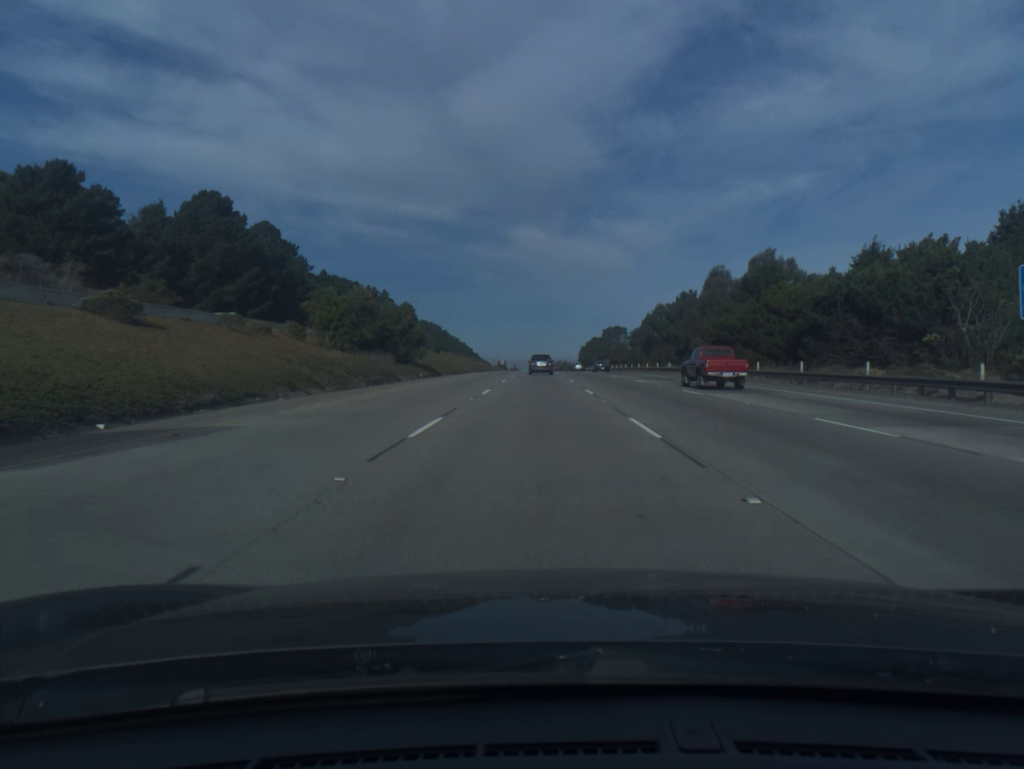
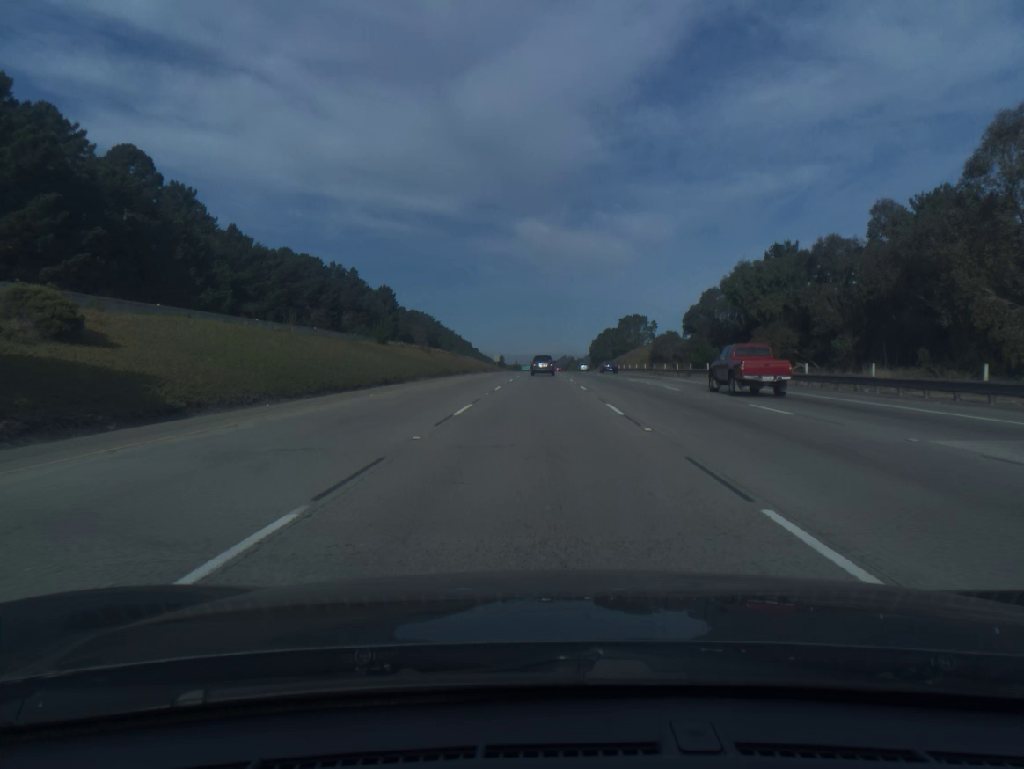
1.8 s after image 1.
(-0.2, +53.0) m; 0°
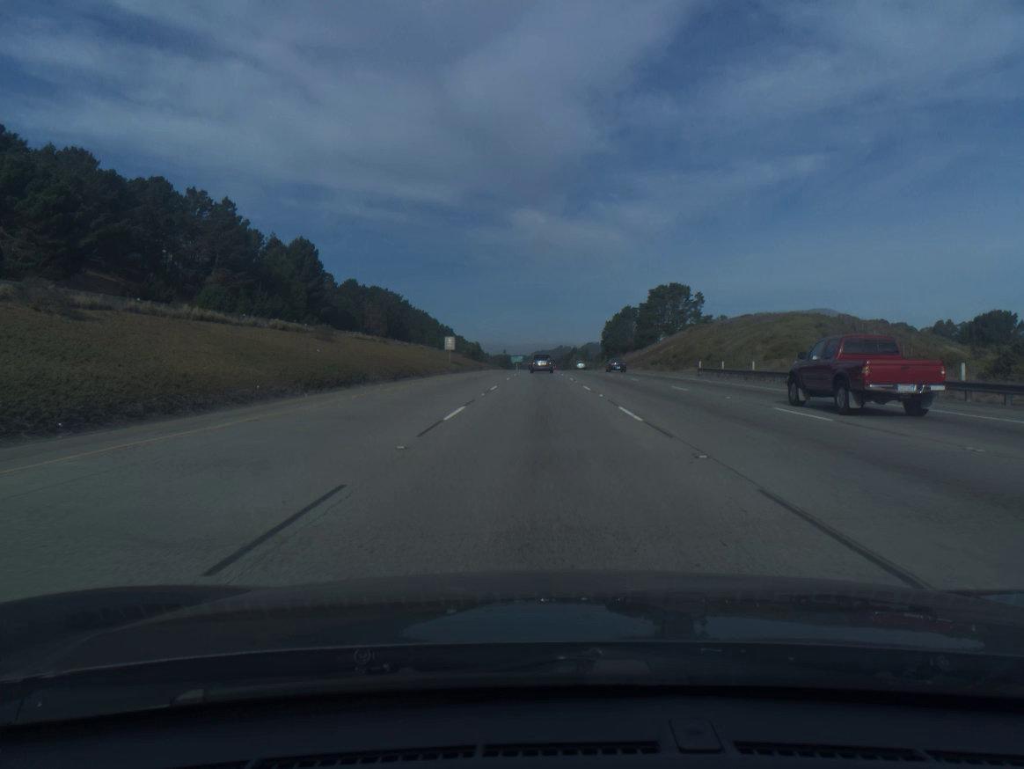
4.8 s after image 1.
(-0.1, +89.8) m; 0°
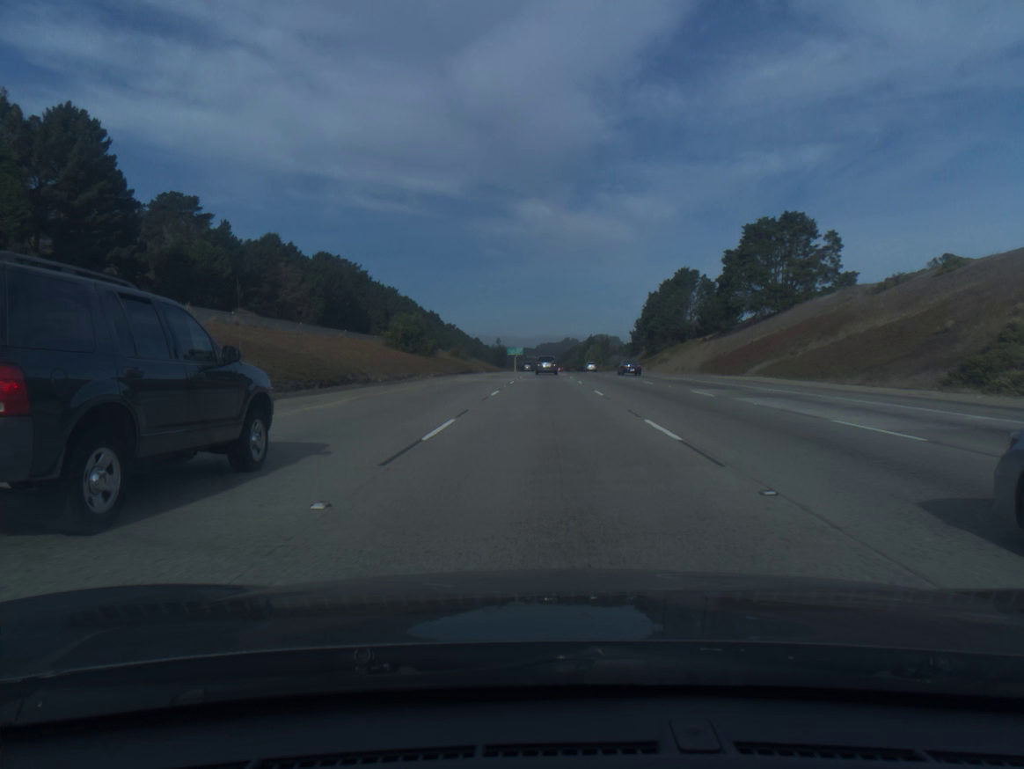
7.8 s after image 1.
(-0.3, +91.0) m; 0°
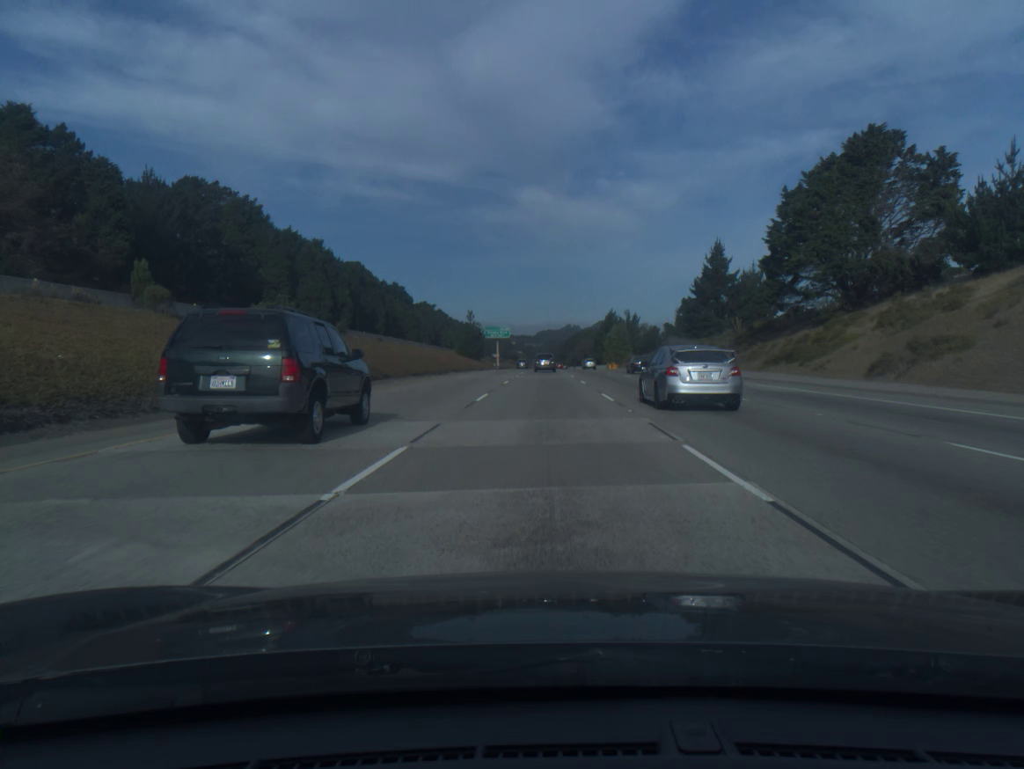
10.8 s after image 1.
(+0.4, +92.6) m; 0°
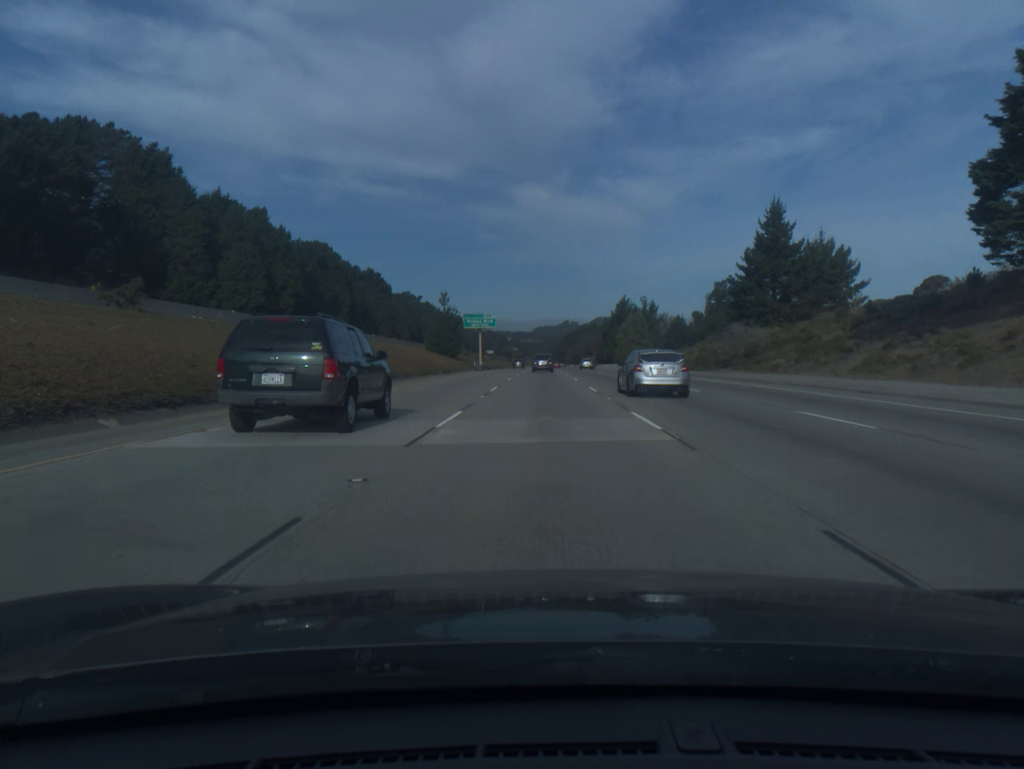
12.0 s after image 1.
(0.0, +37.4) m; 0°
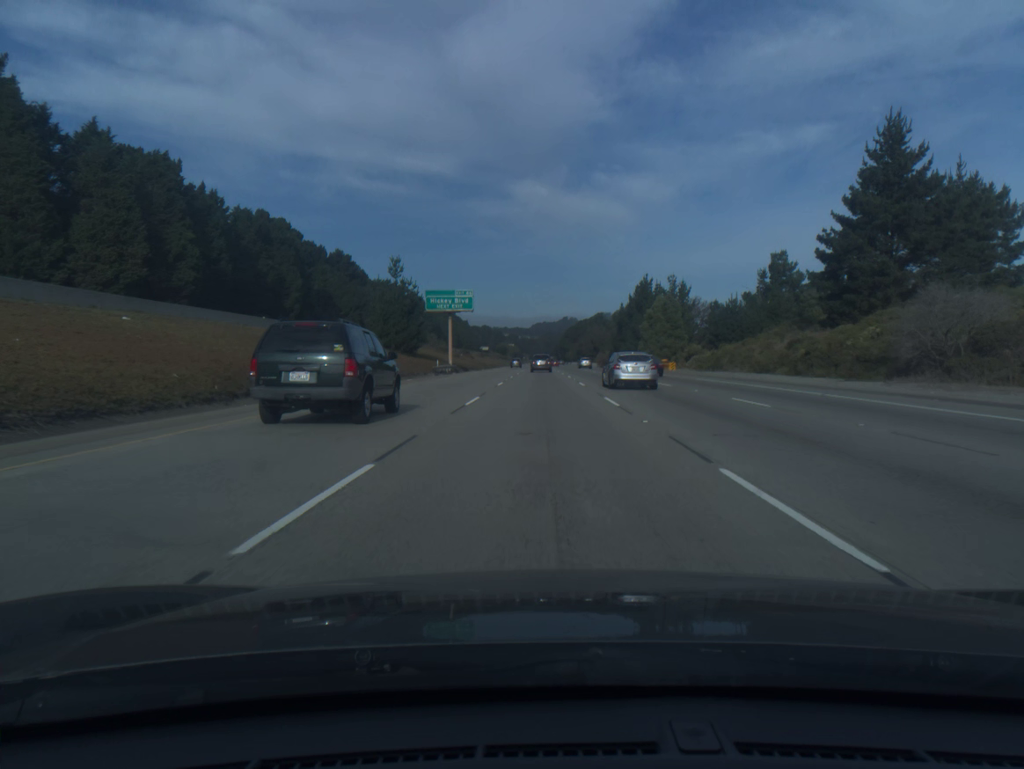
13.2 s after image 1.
(+0.1, +37.6) m; 0°
